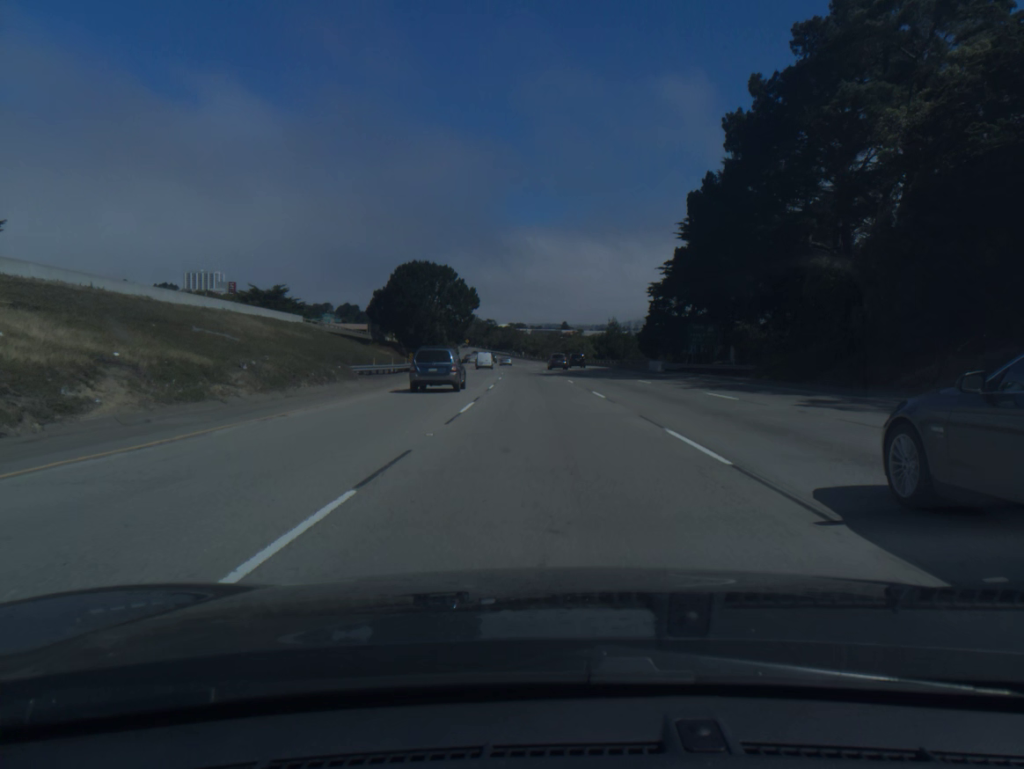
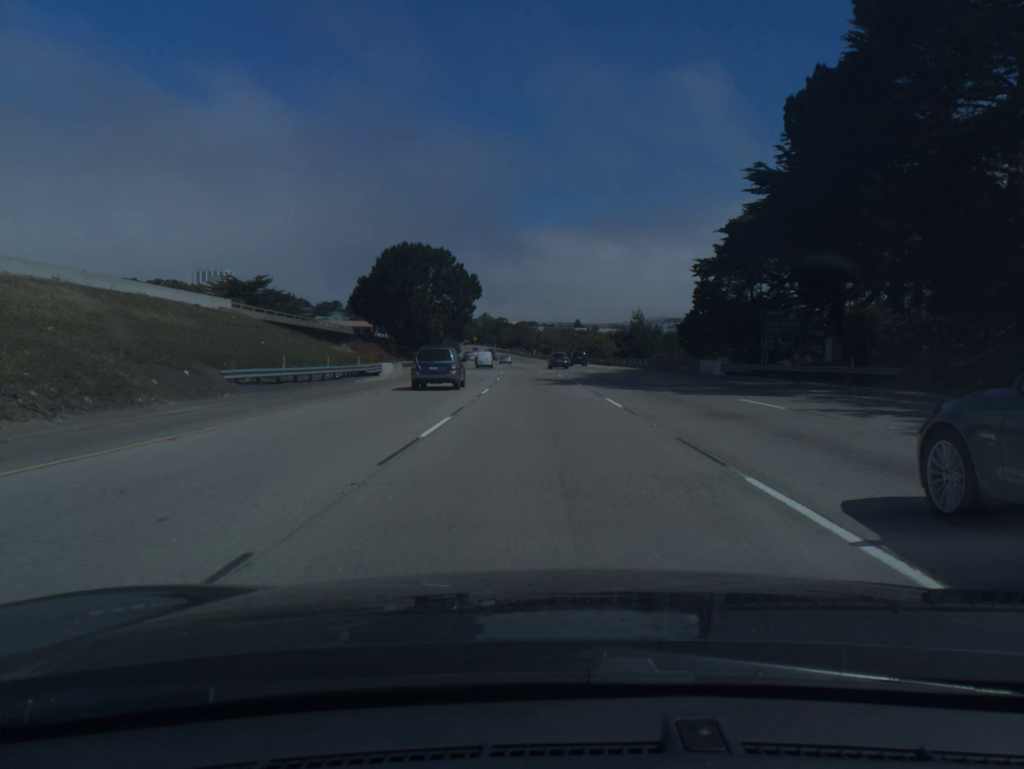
(-0.1, +19.4) m; -1°
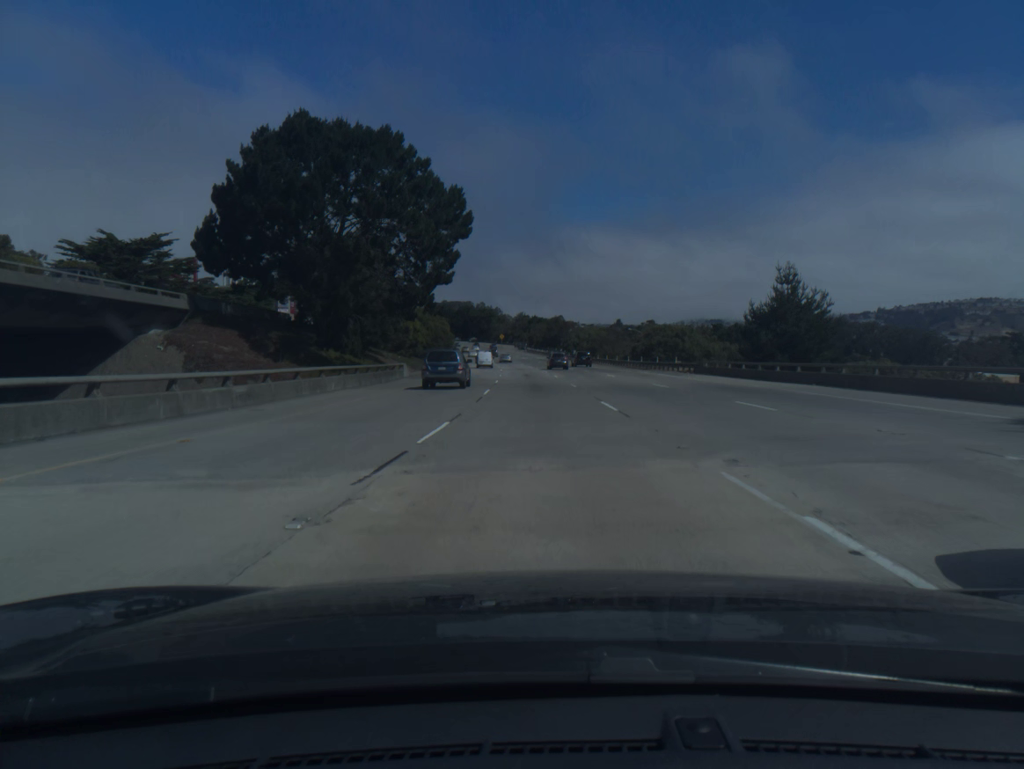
(-1.4, +58.1) m; -3°
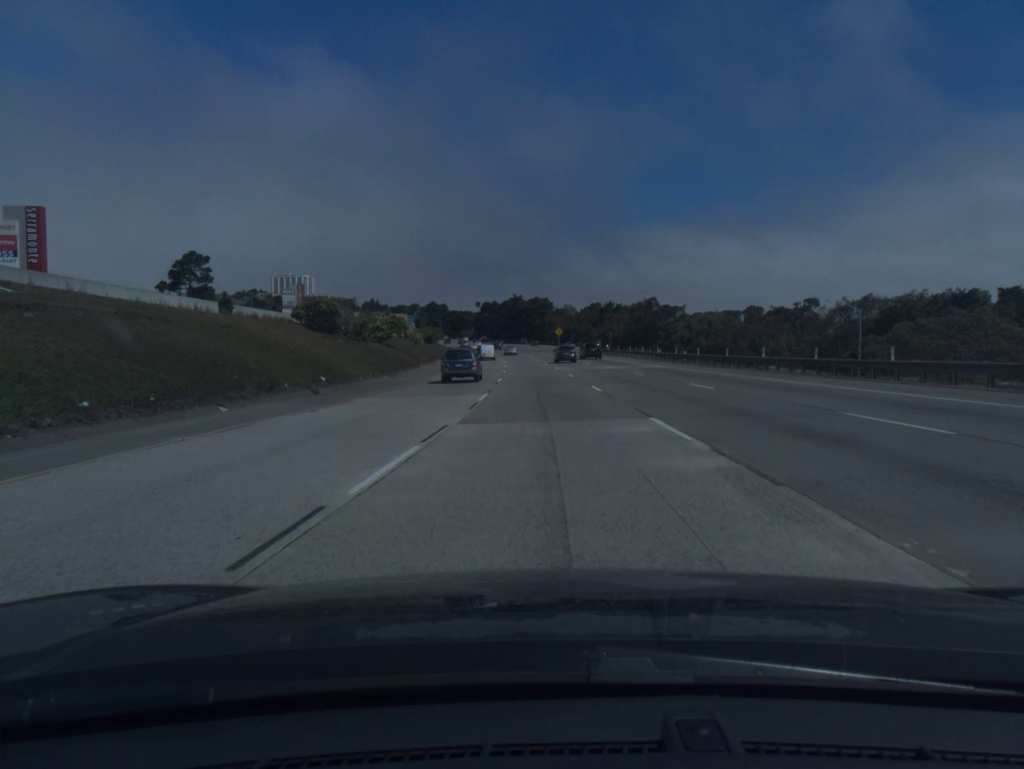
(-3.9, +96.6) m; -5°
